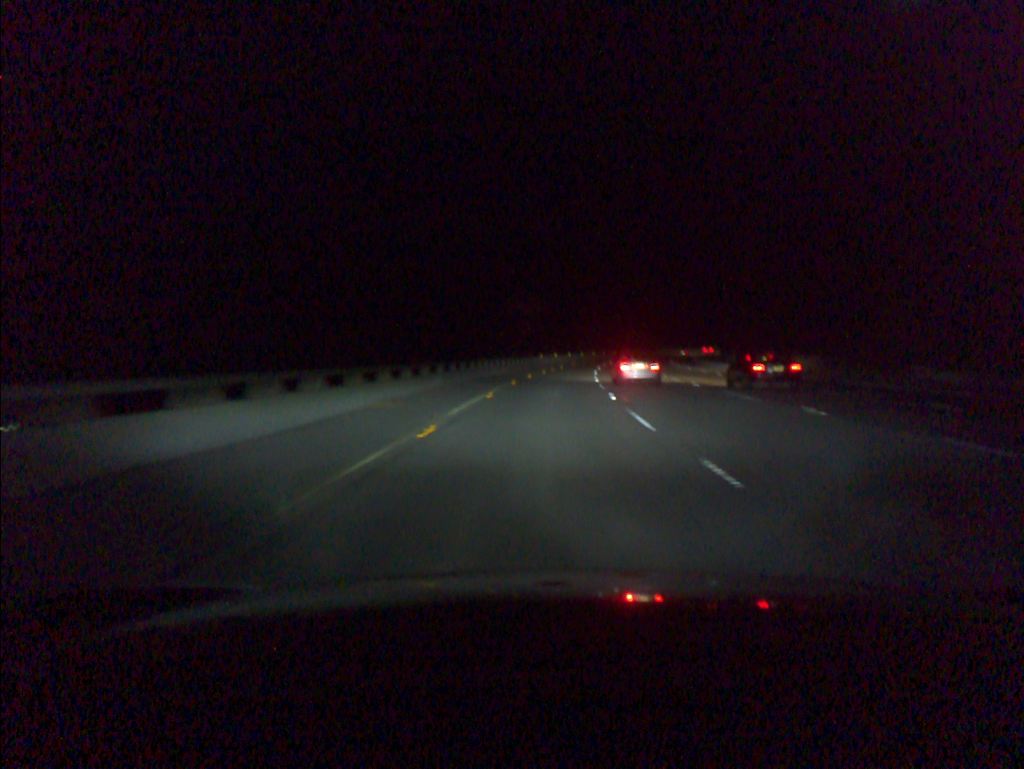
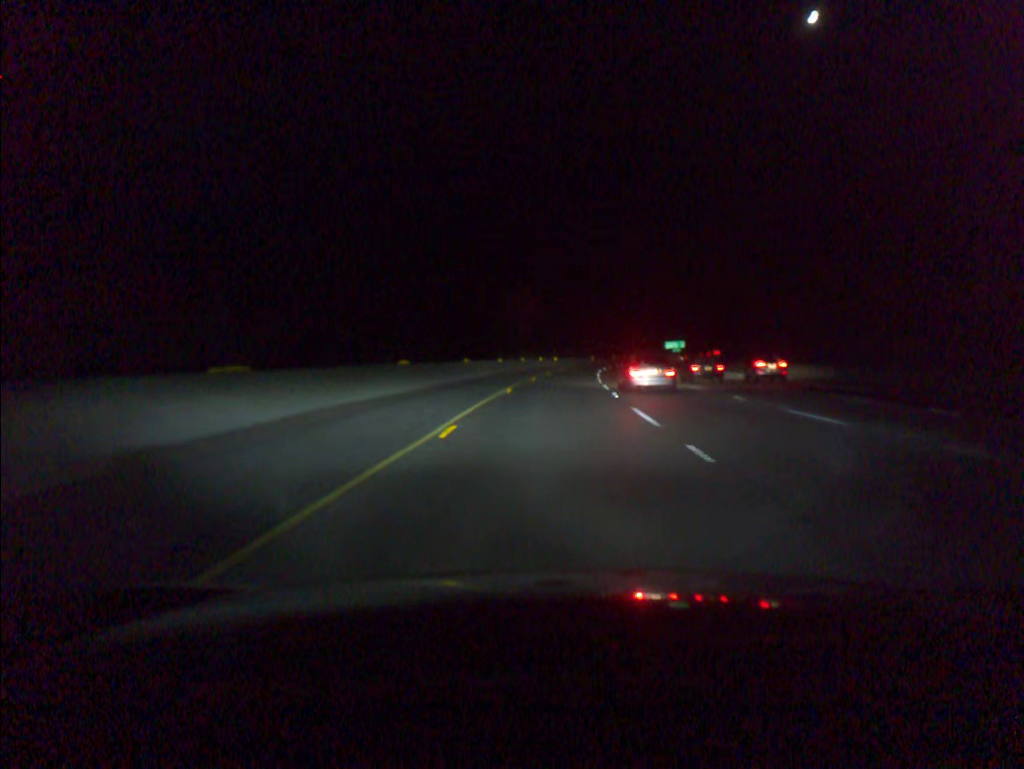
(+3.8, +74.2) m; +6°
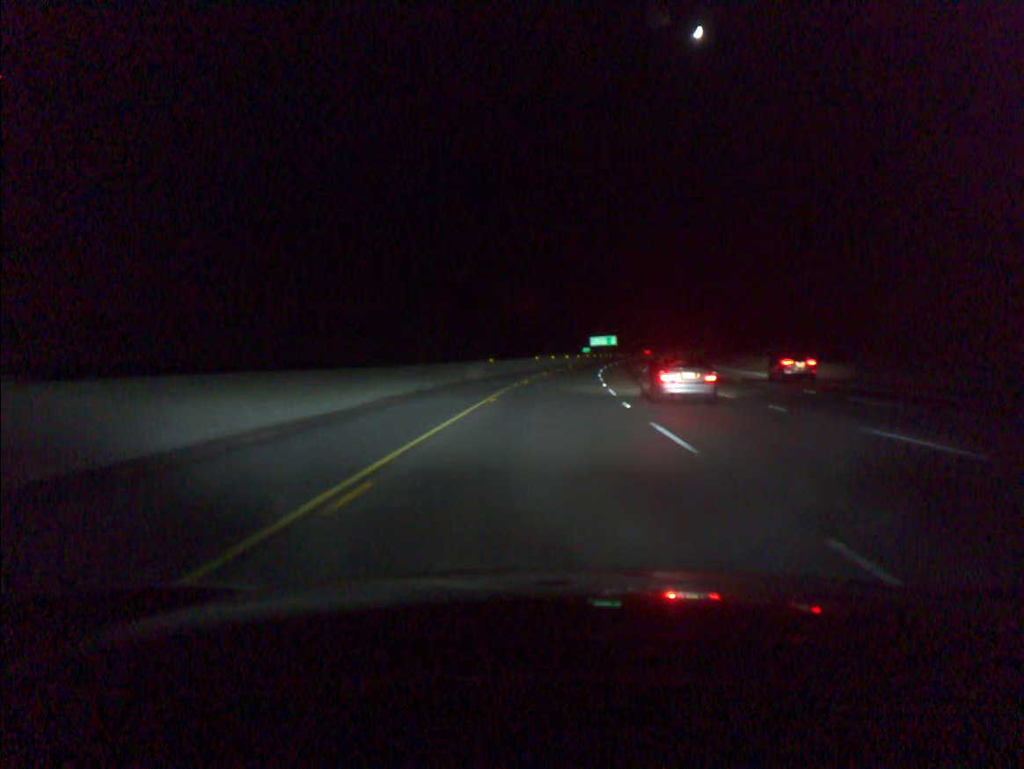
(+6.1, +92.5) m; +7°
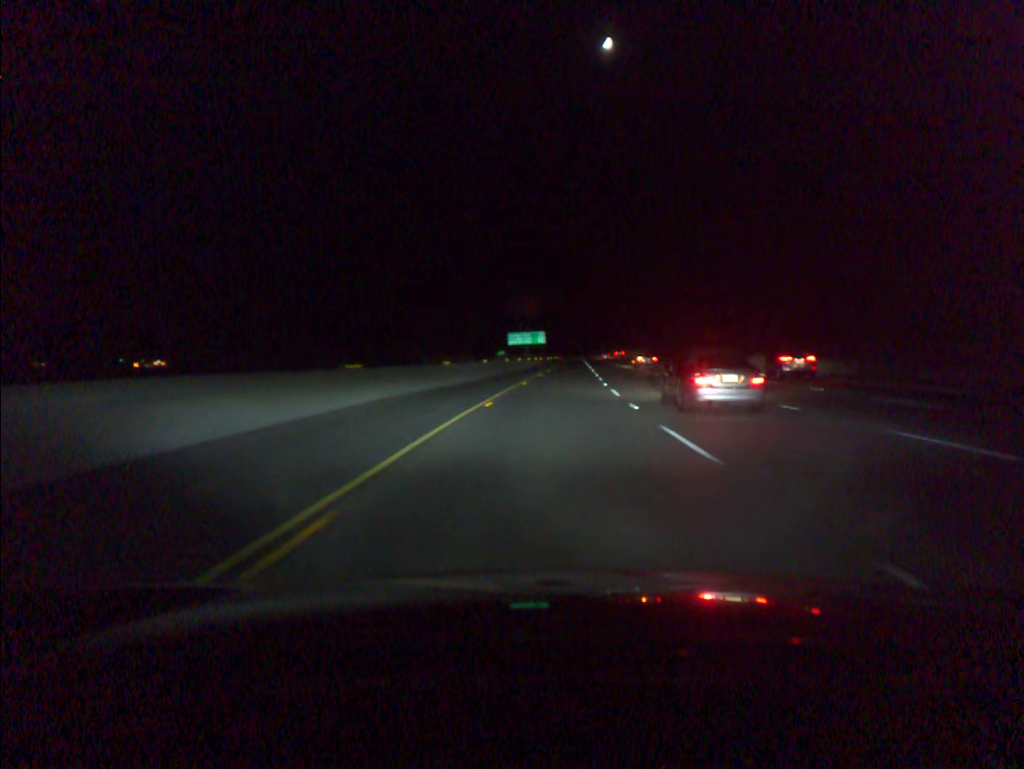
(+4.3, +74.1) m; +6°
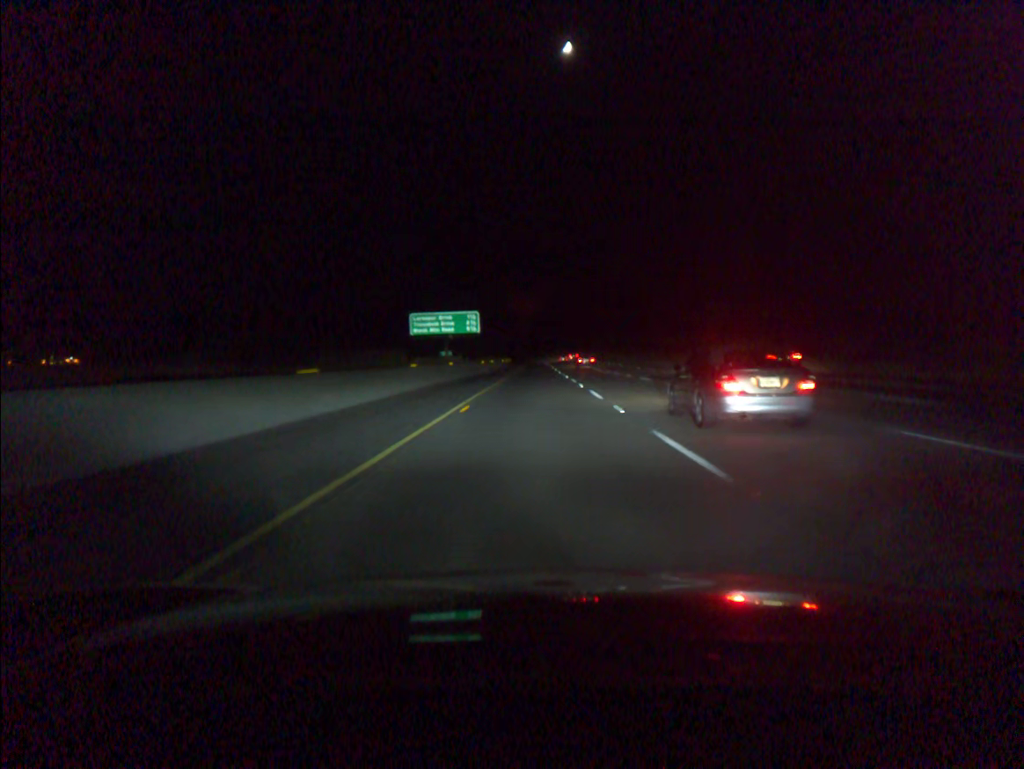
(+2.9, +74.2) m; +3°
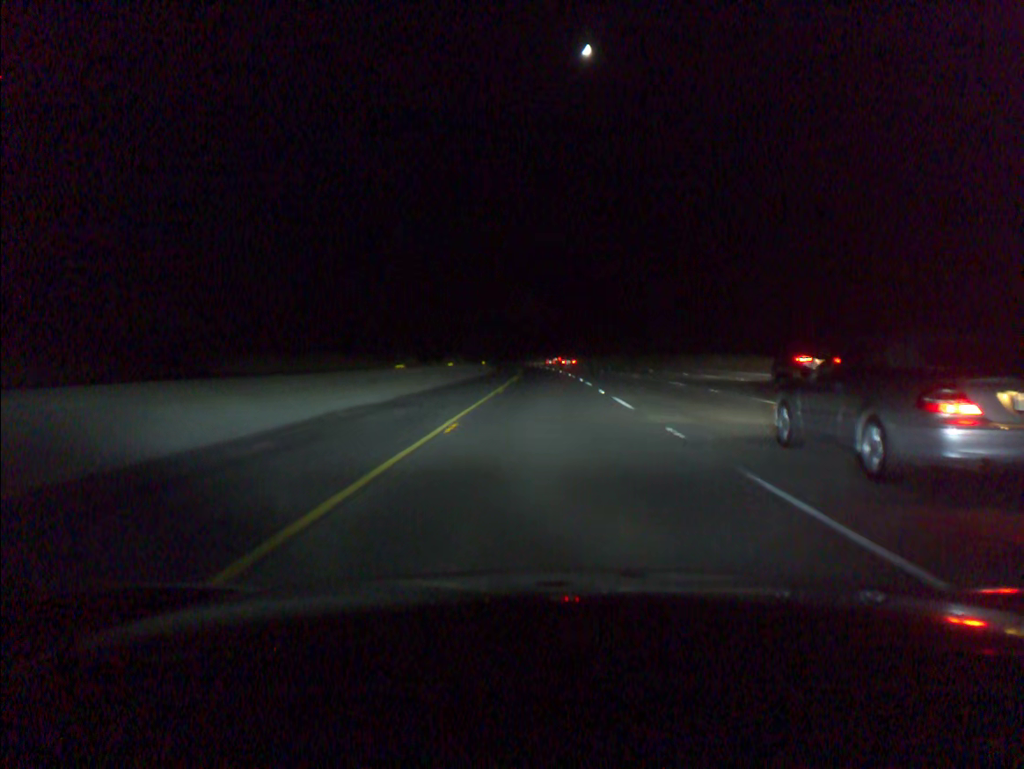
(-0.8, +92.9) m; -1°
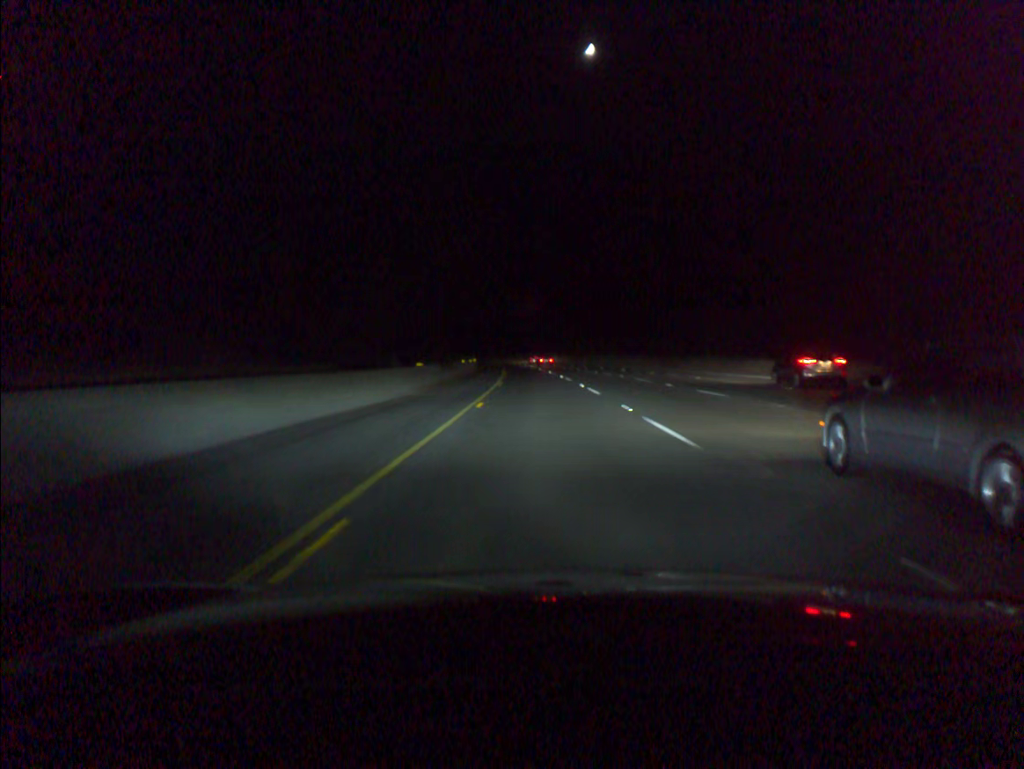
(+0.1, +37.2) m; 0°
